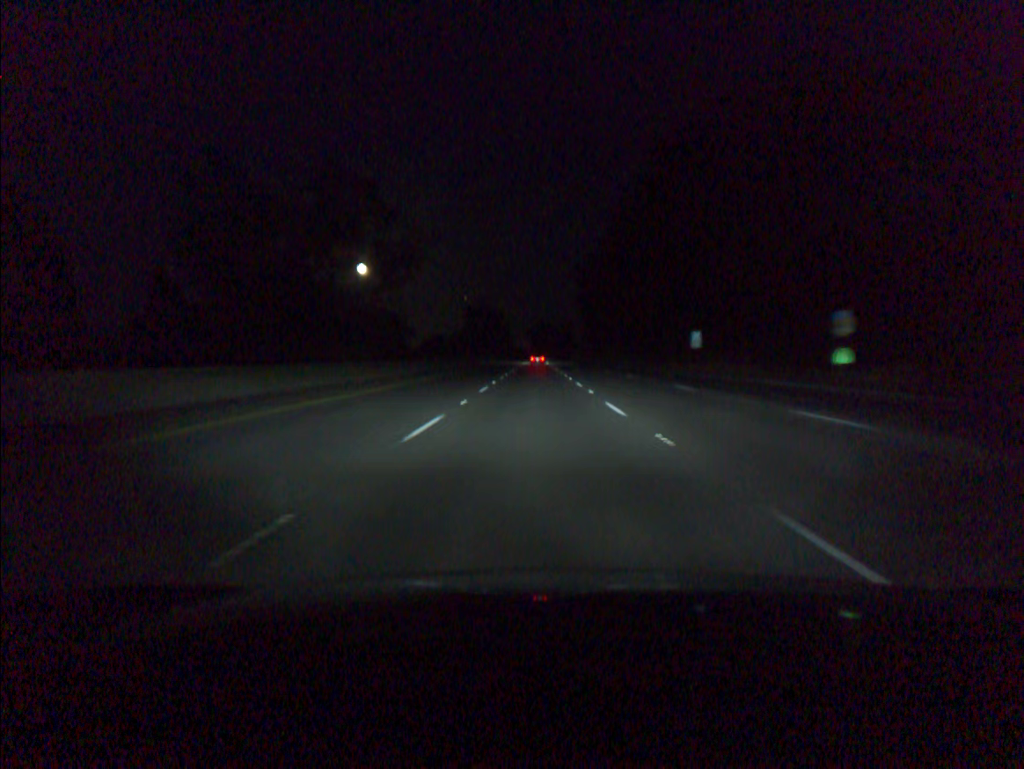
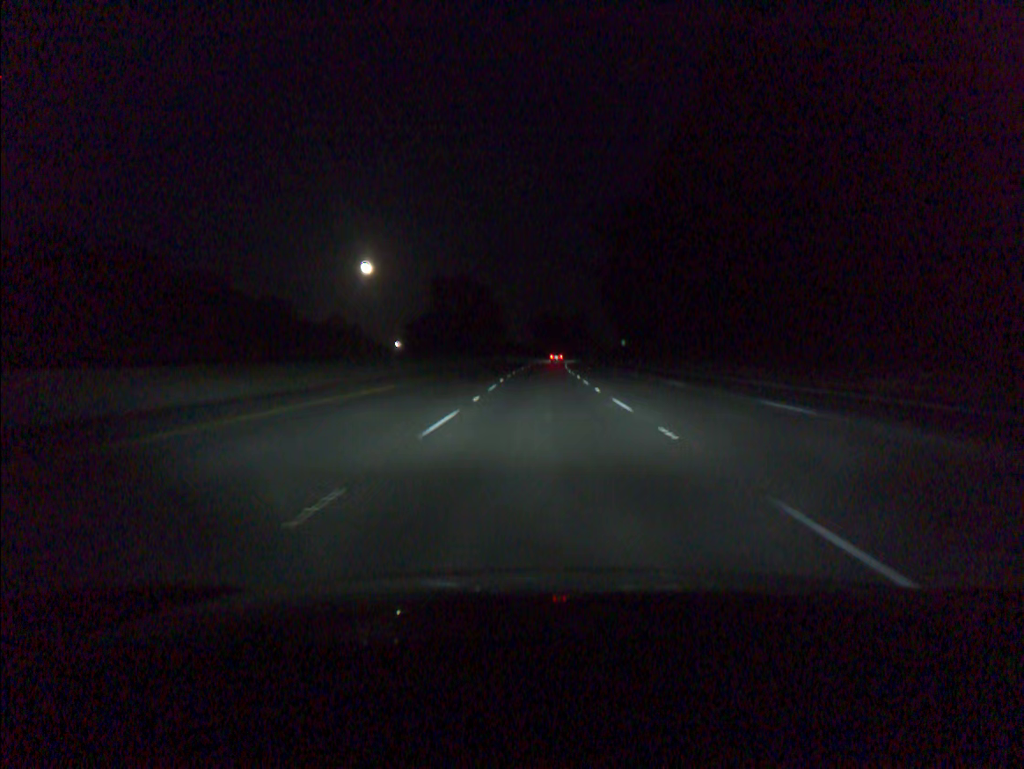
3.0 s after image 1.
(-0.6, +86.6) m; 0°
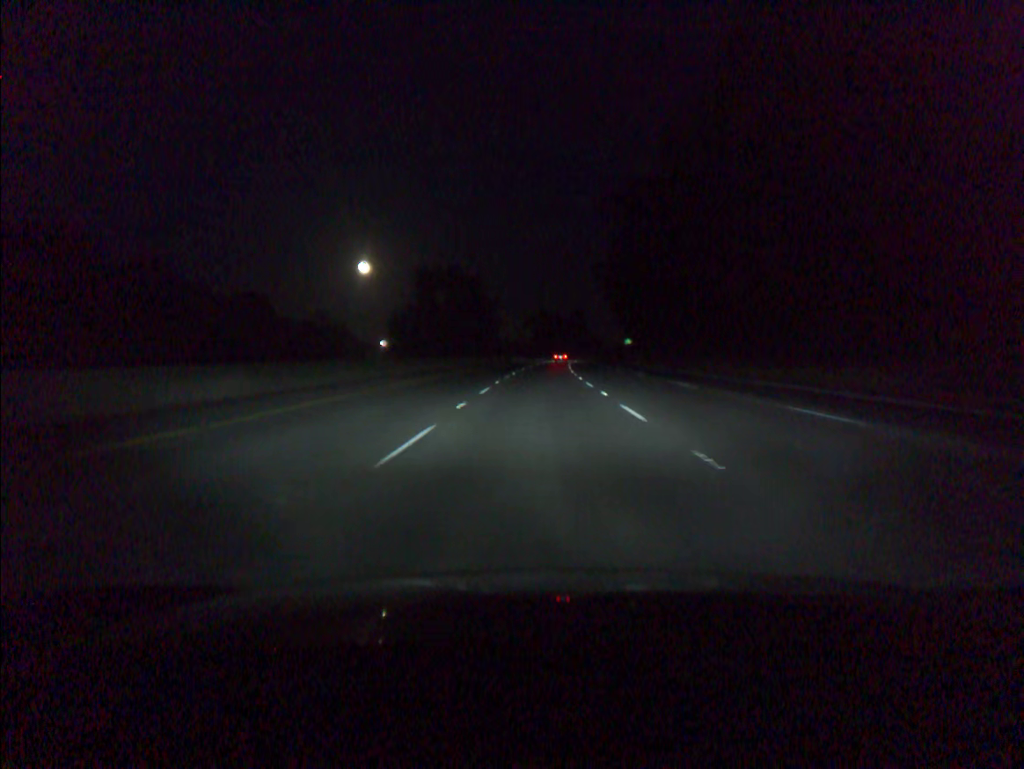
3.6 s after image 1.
(0.0, +17.3) m; 0°
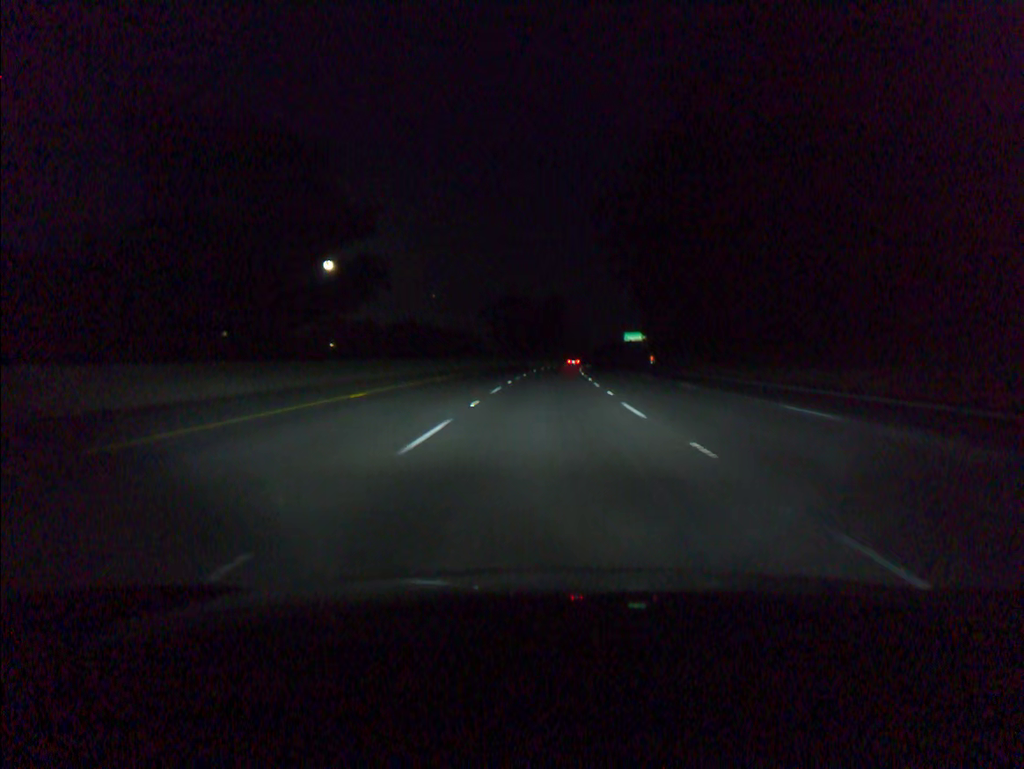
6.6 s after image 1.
(+1.3, +86.4) m; +2°
